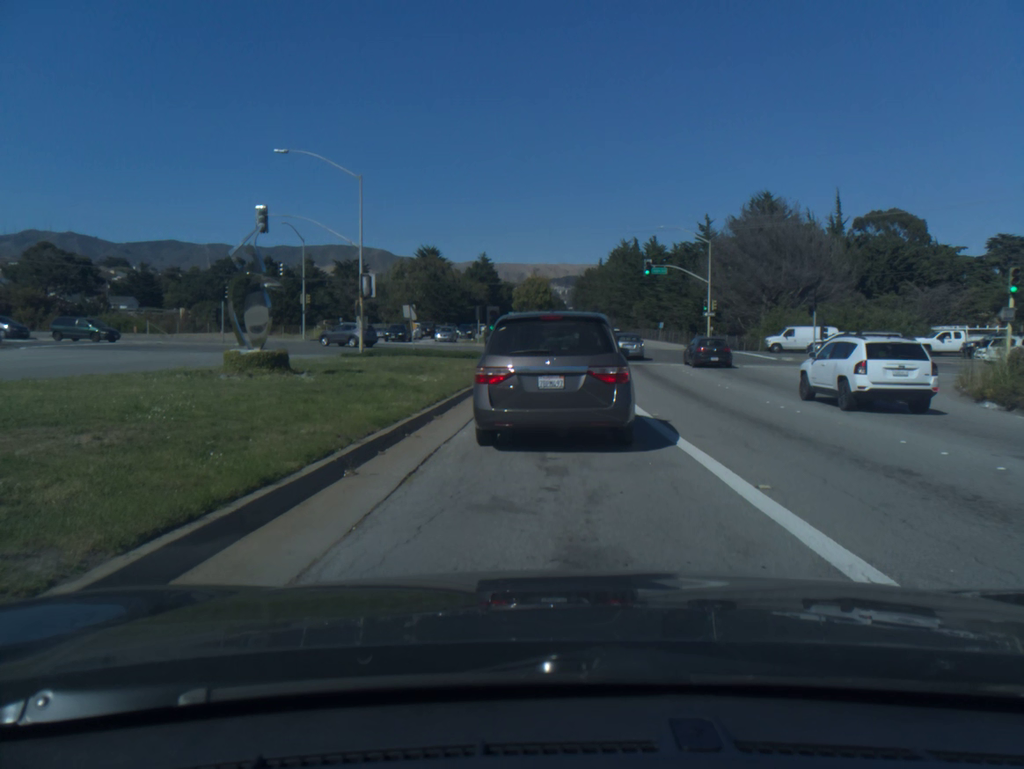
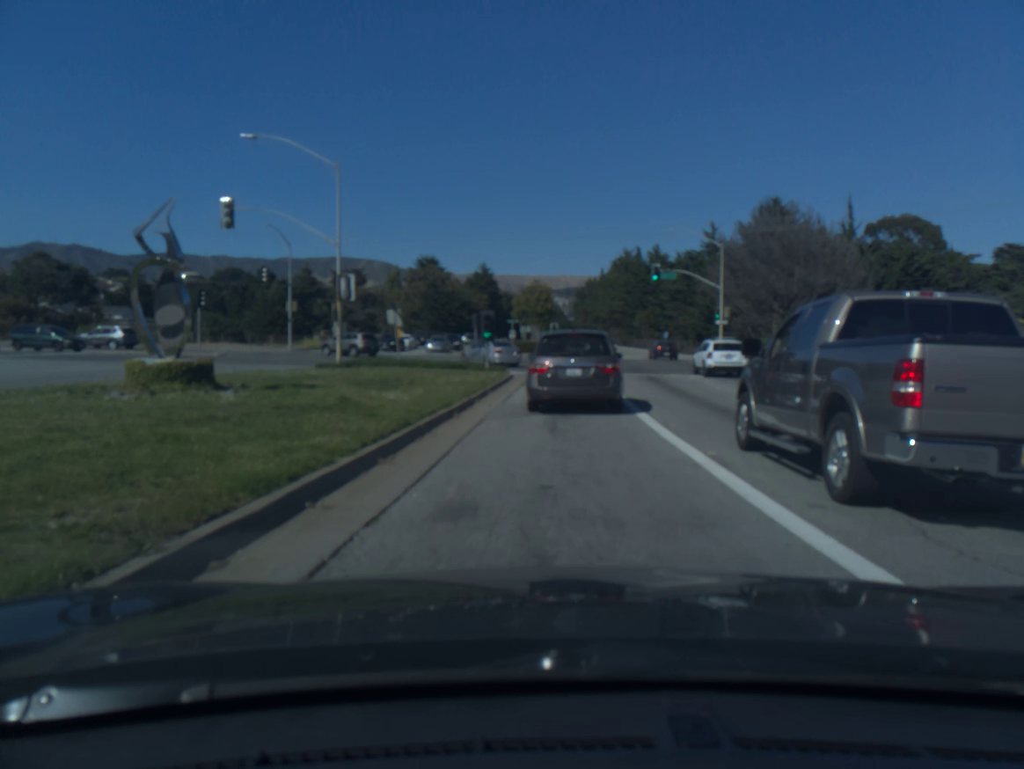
(0.0, +4.5) m; 0°
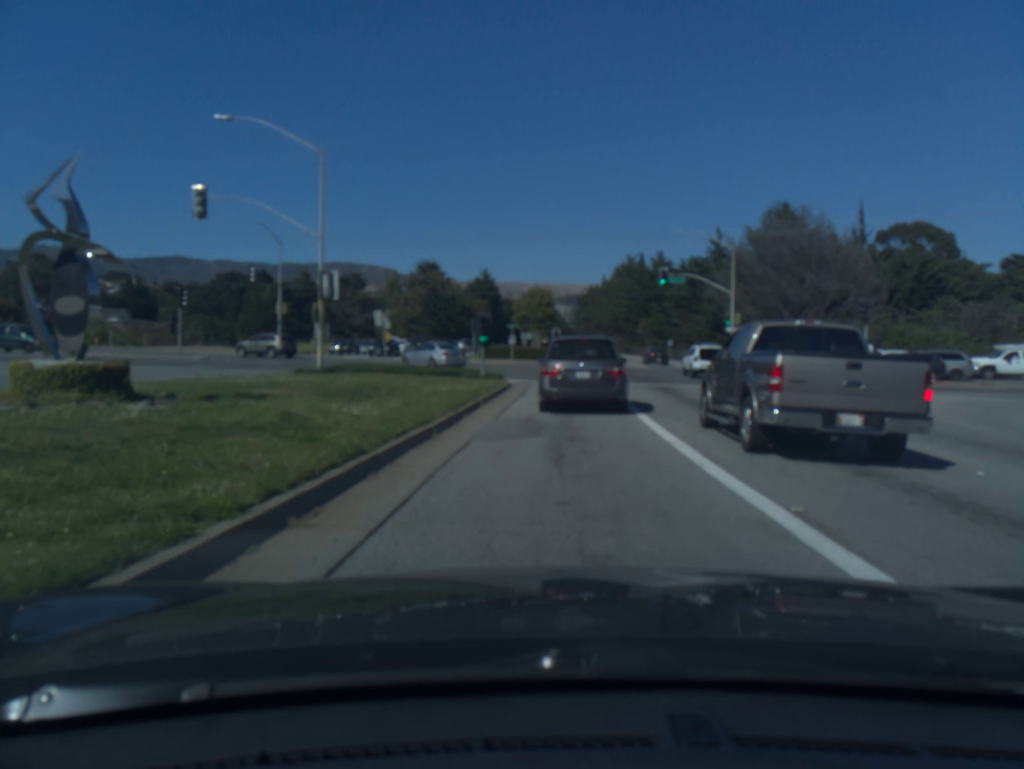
(0.0, +3.1) m; 0°
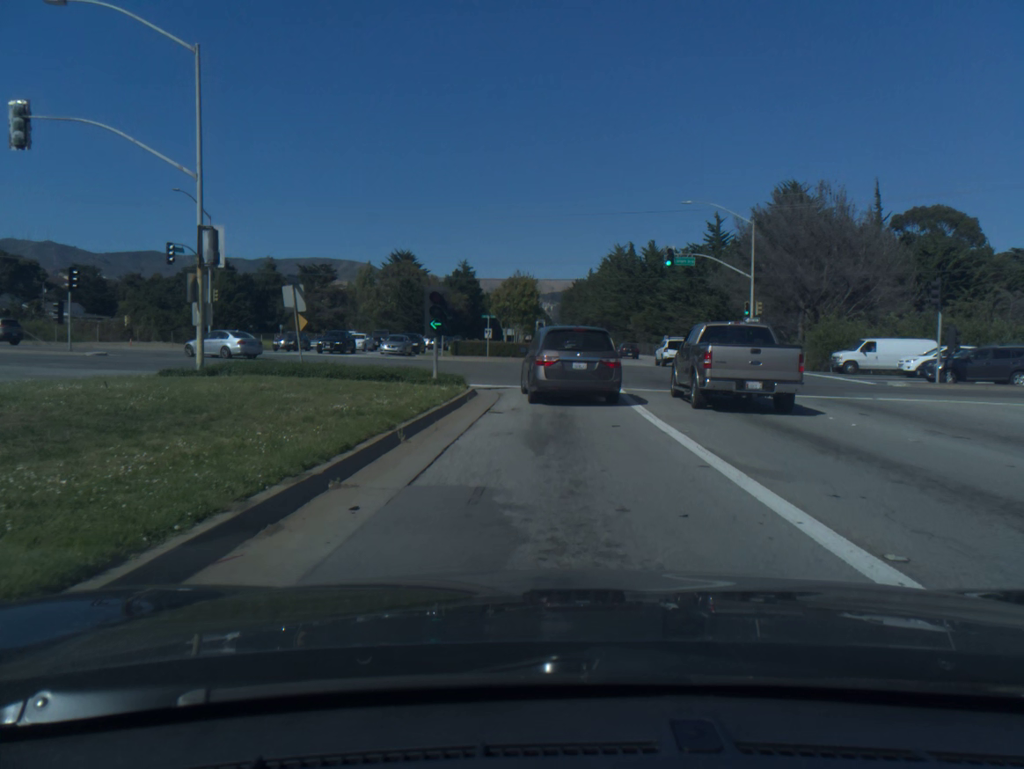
(+0.1, +9.0) m; +1°
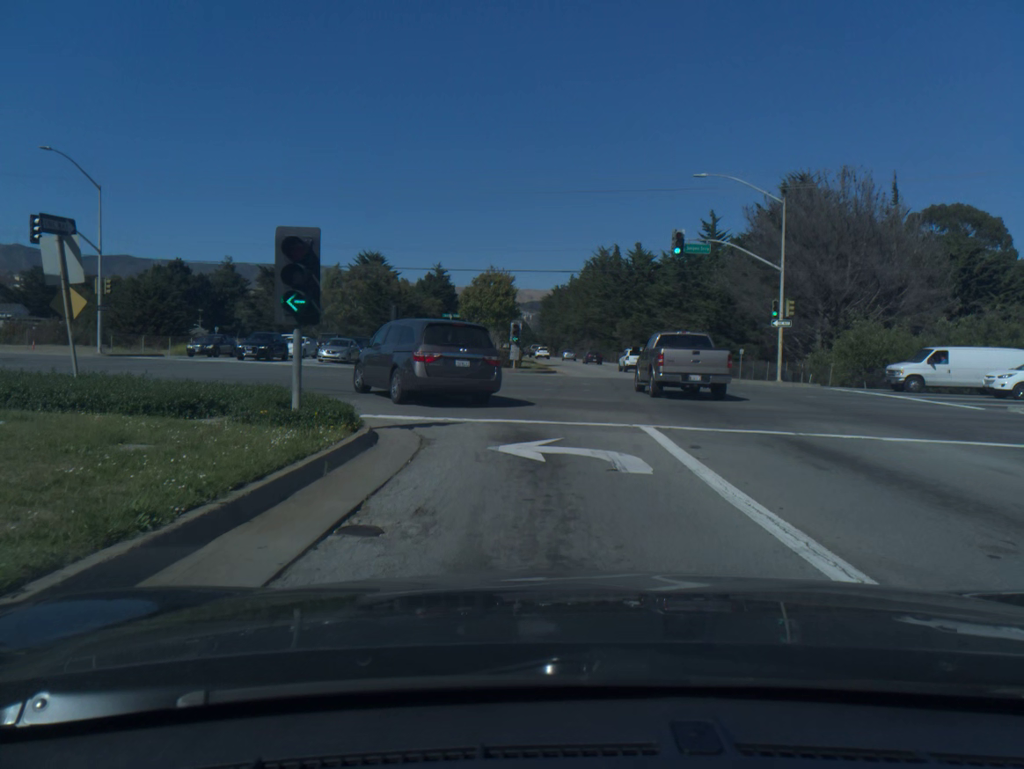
(+0.2, +10.0) m; +2°
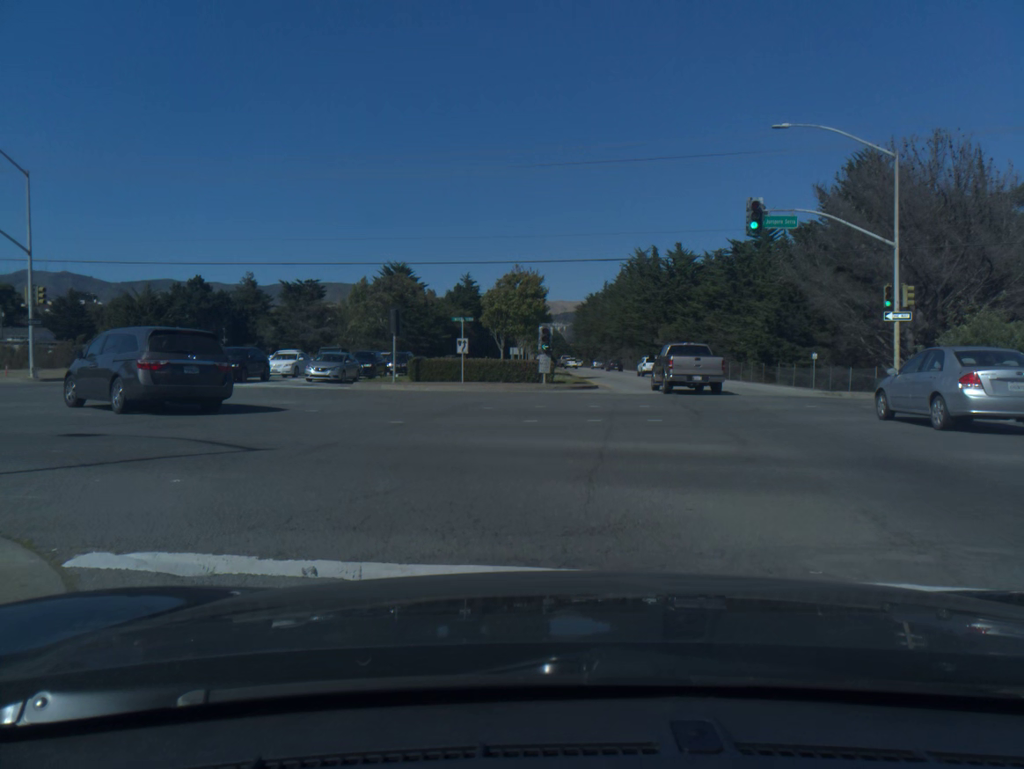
(-0.1, +9.1) m; -4°
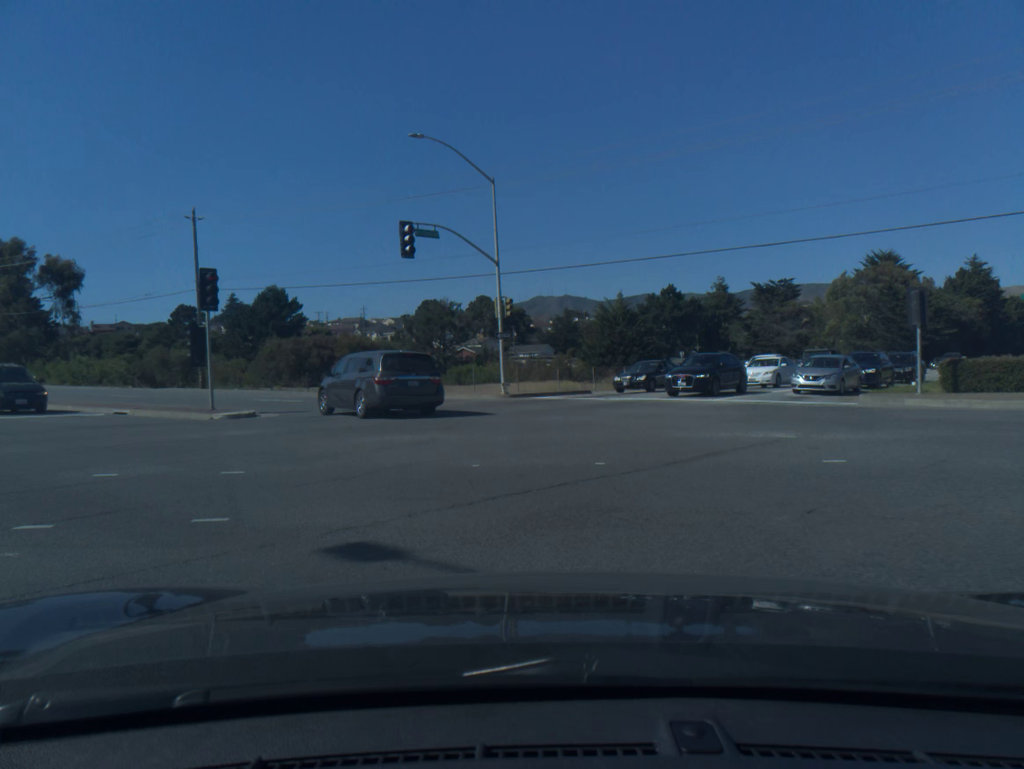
(-2.3, +7.6) m; -40°
